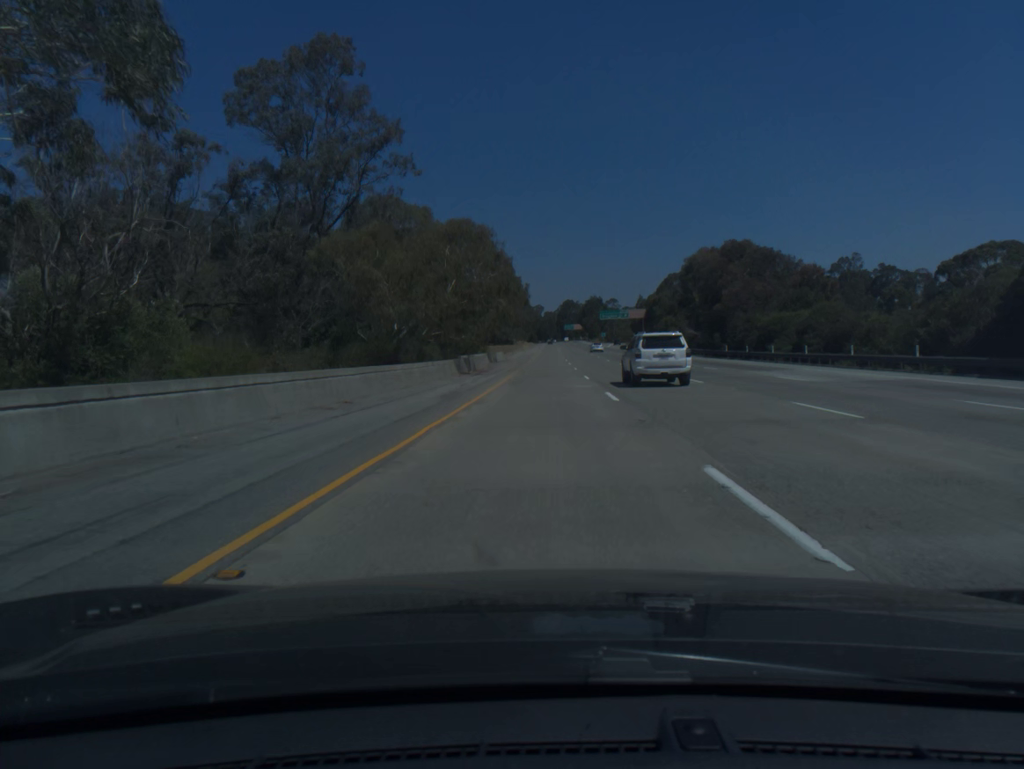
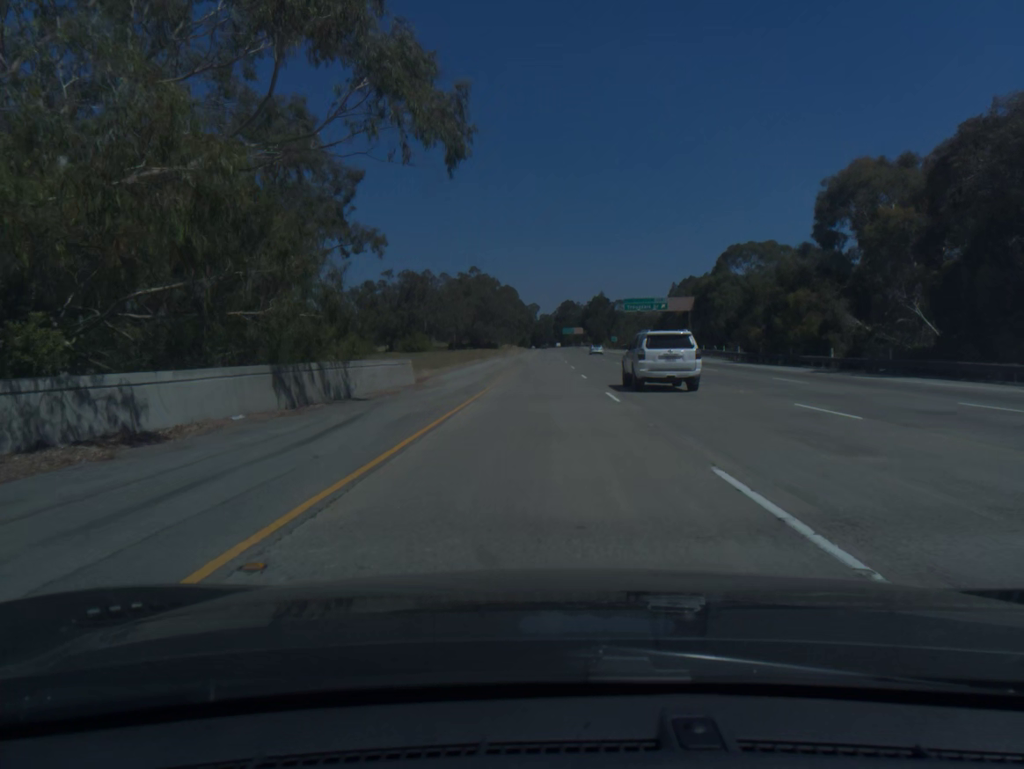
(+0.5, +58.8) m; +1°
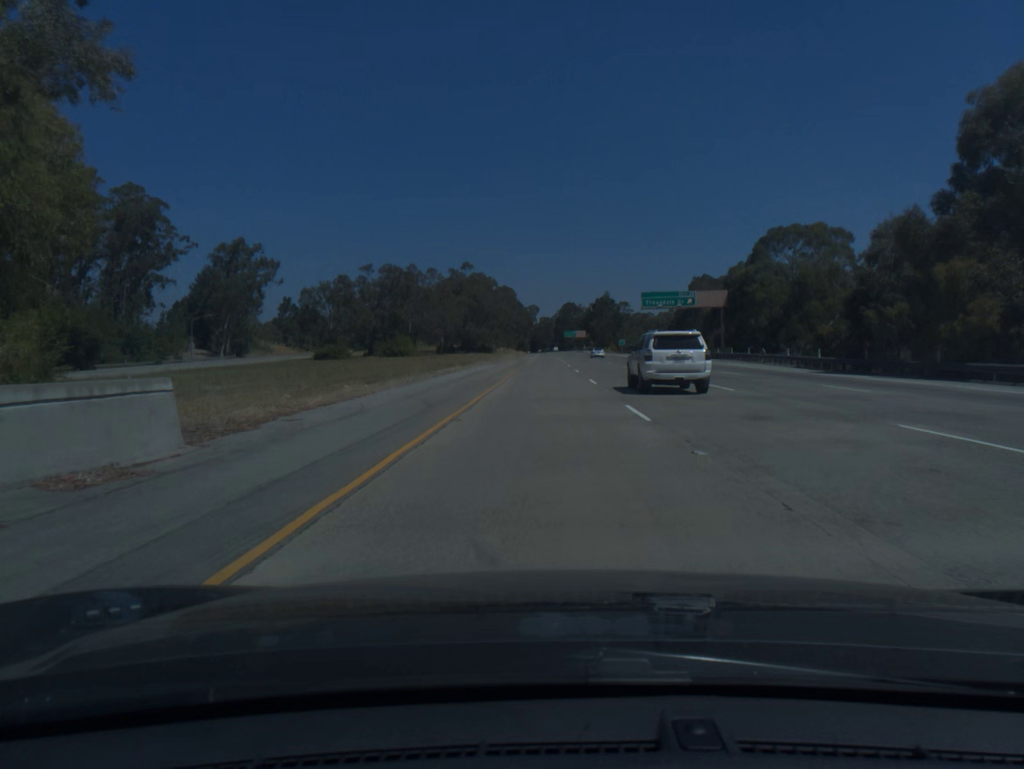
(0.0, +19.5) m; 0°
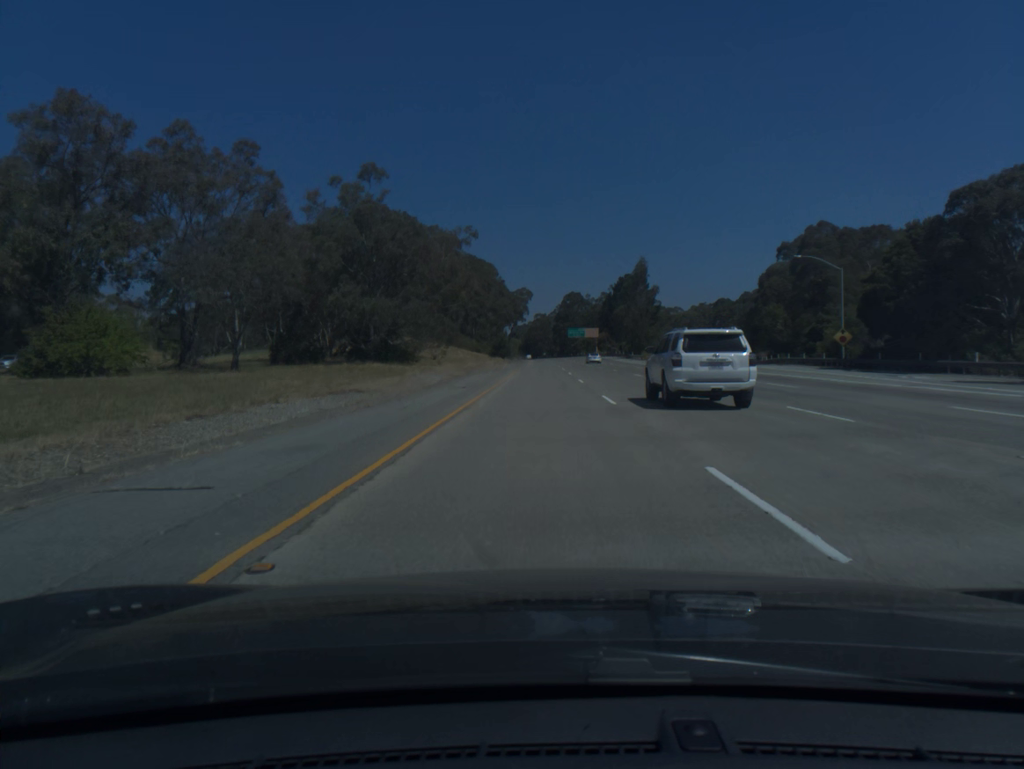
(+0.4, +97.2) m; 0°
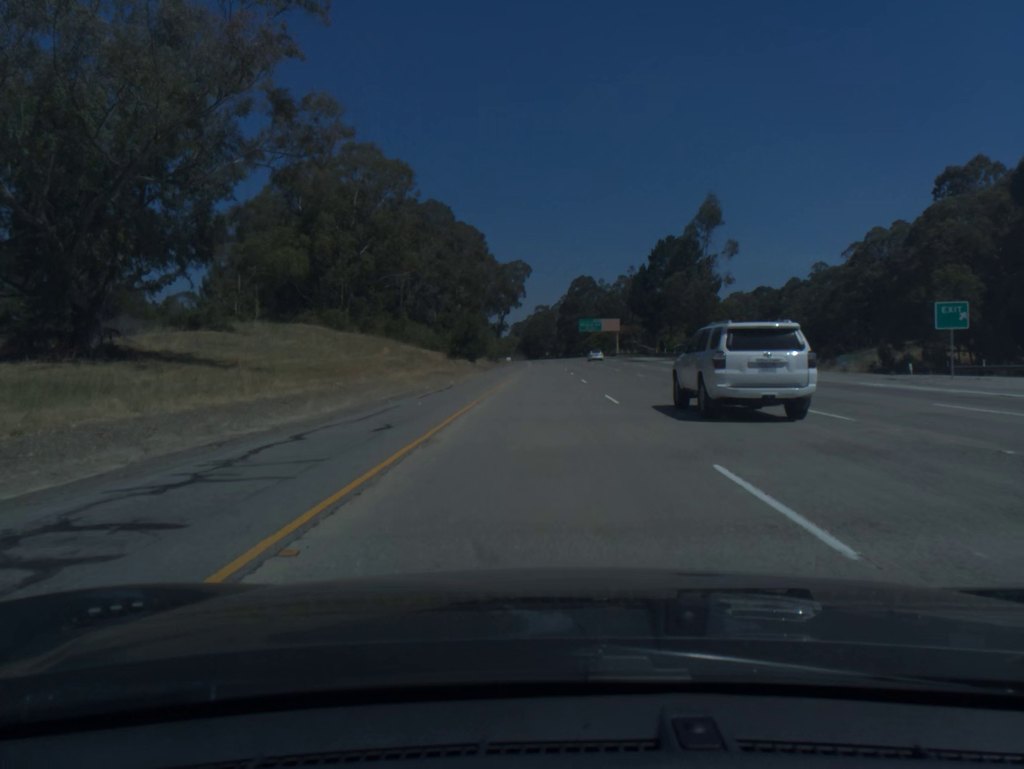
(-0.1, +58.4) m; 0°
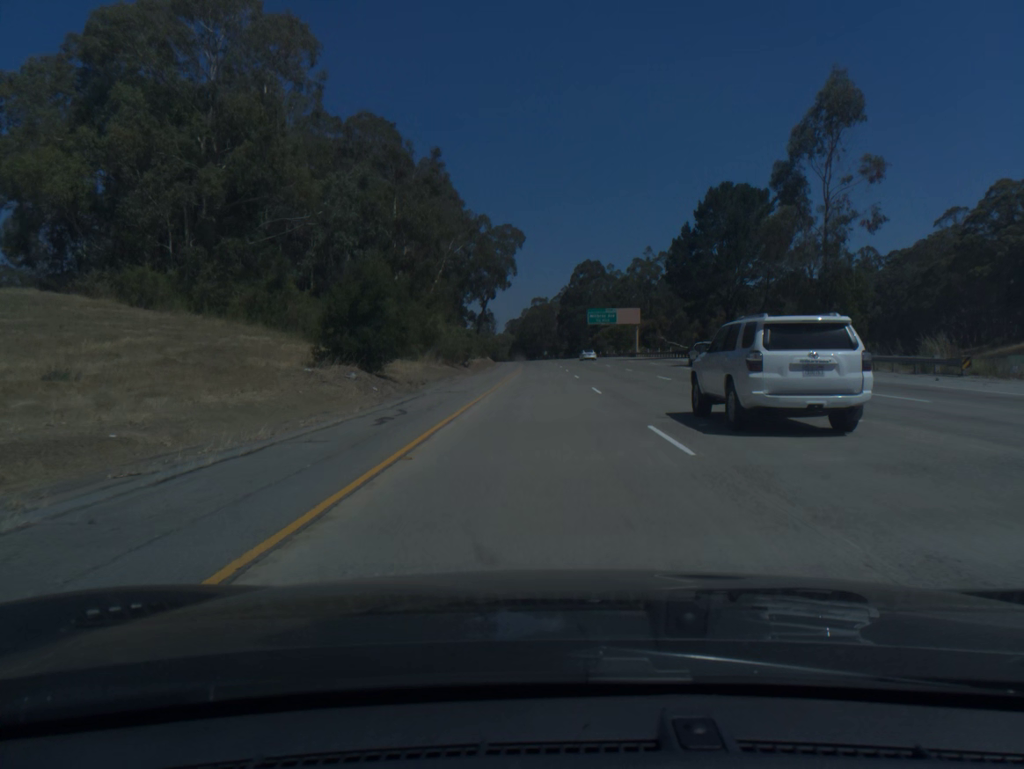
(+0.1, +39.1) m; 0°
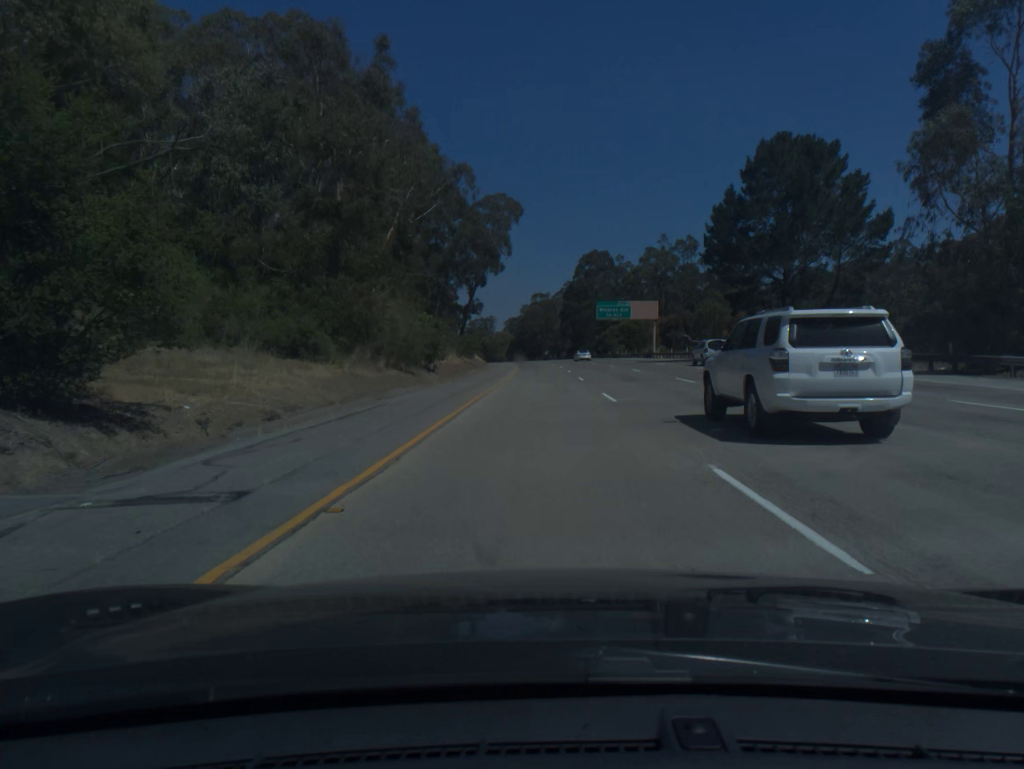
(0.0, +19.6) m; 0°
